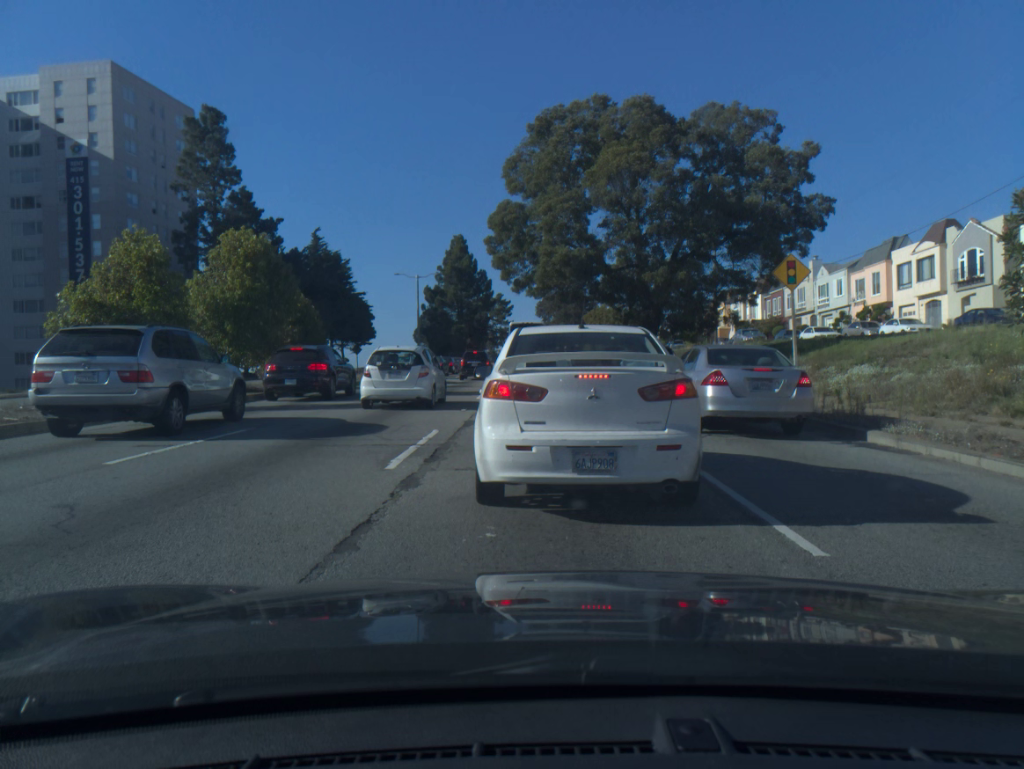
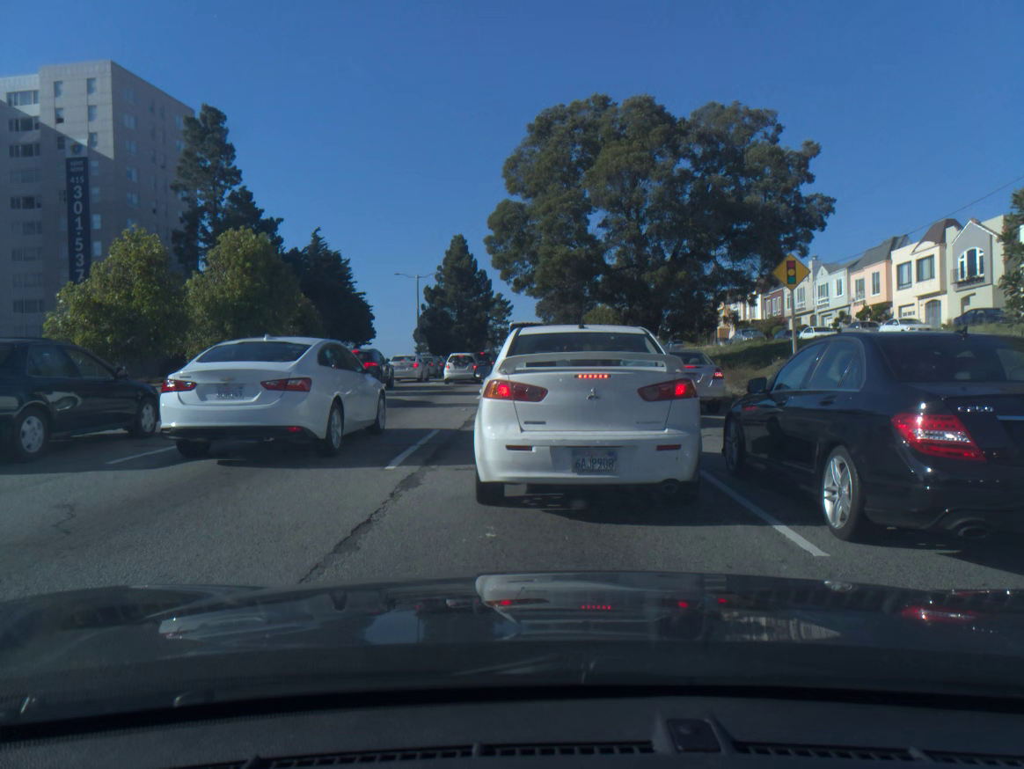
(0.0, 0.0) m; 0°
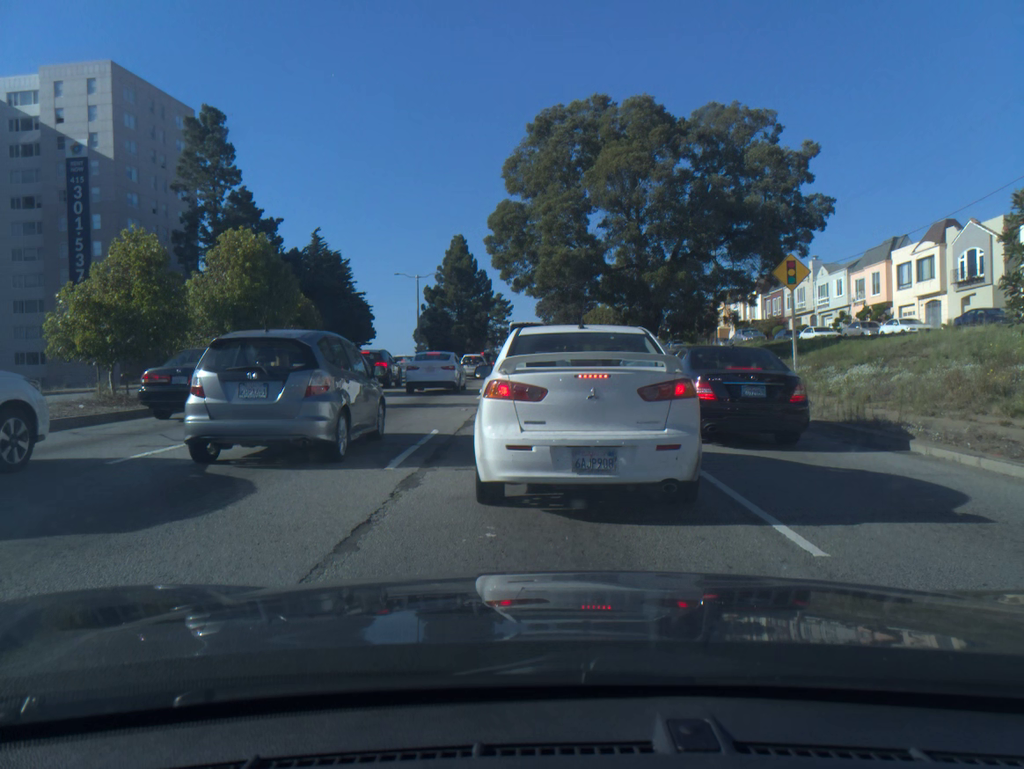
(-0.1, -0.1) m; 0°
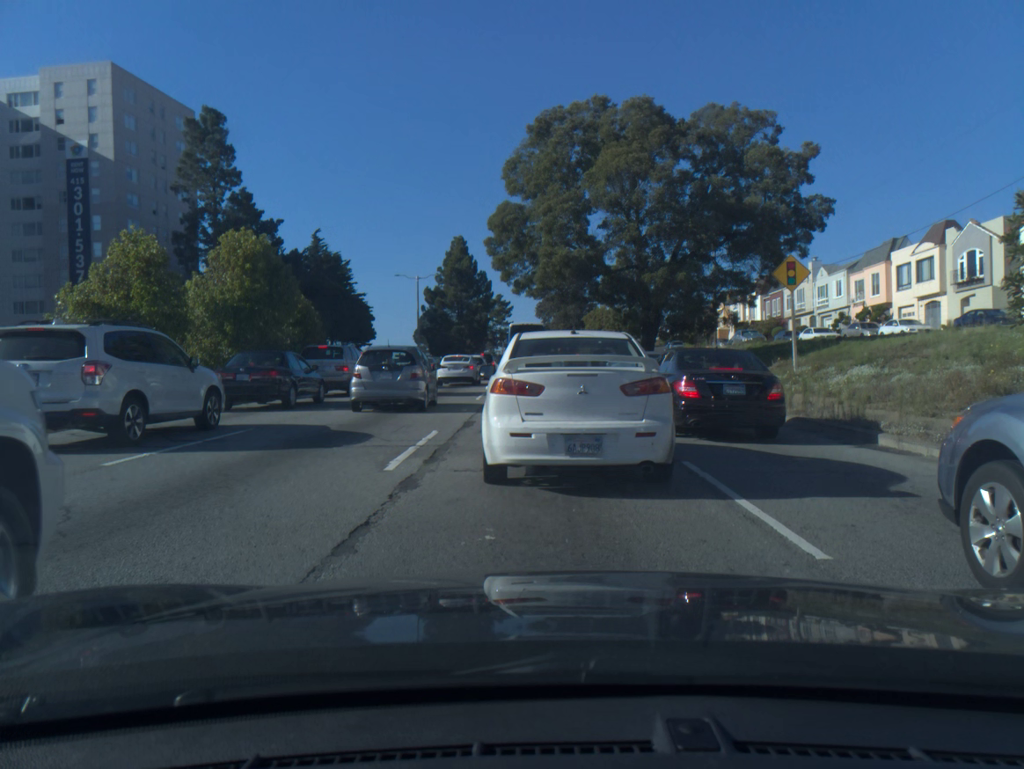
(0.0, +0.1) m; 0°
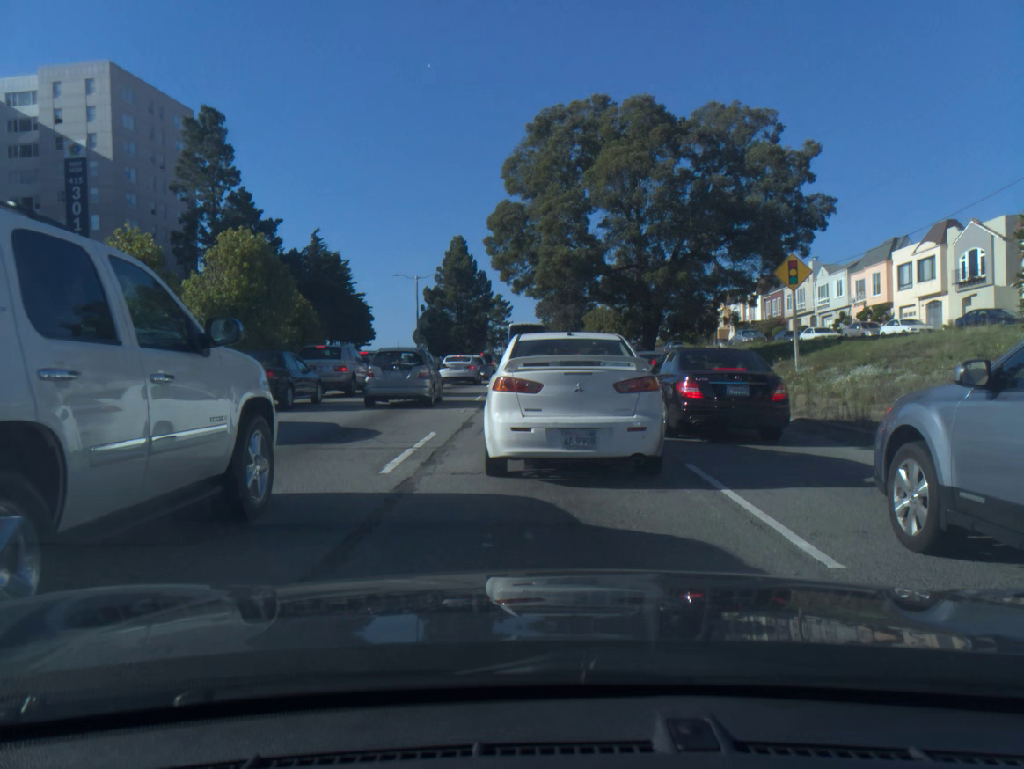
(0.0, +0.2) m; 0°
